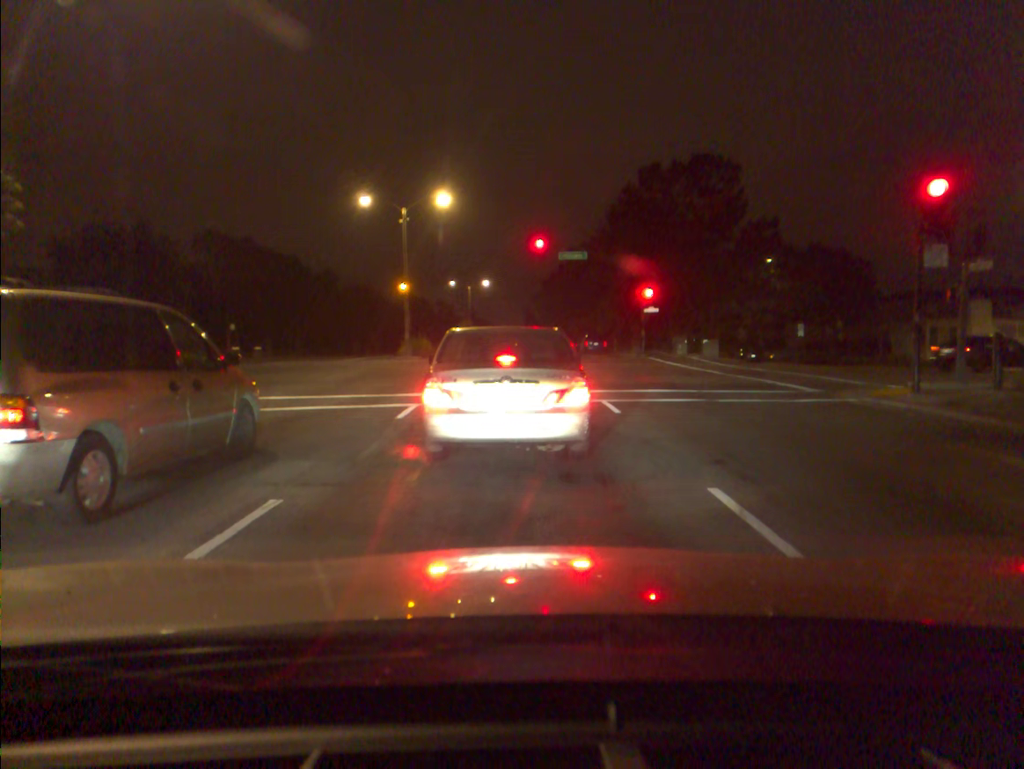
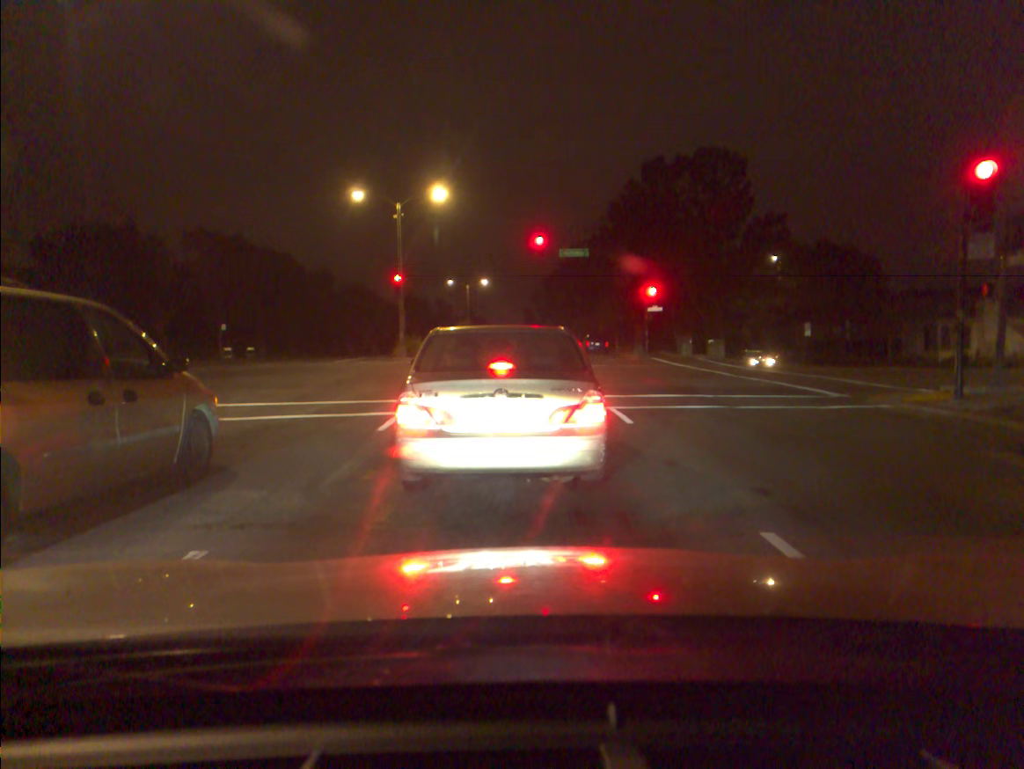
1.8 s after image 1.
(0.0, +1.6) m; 0°
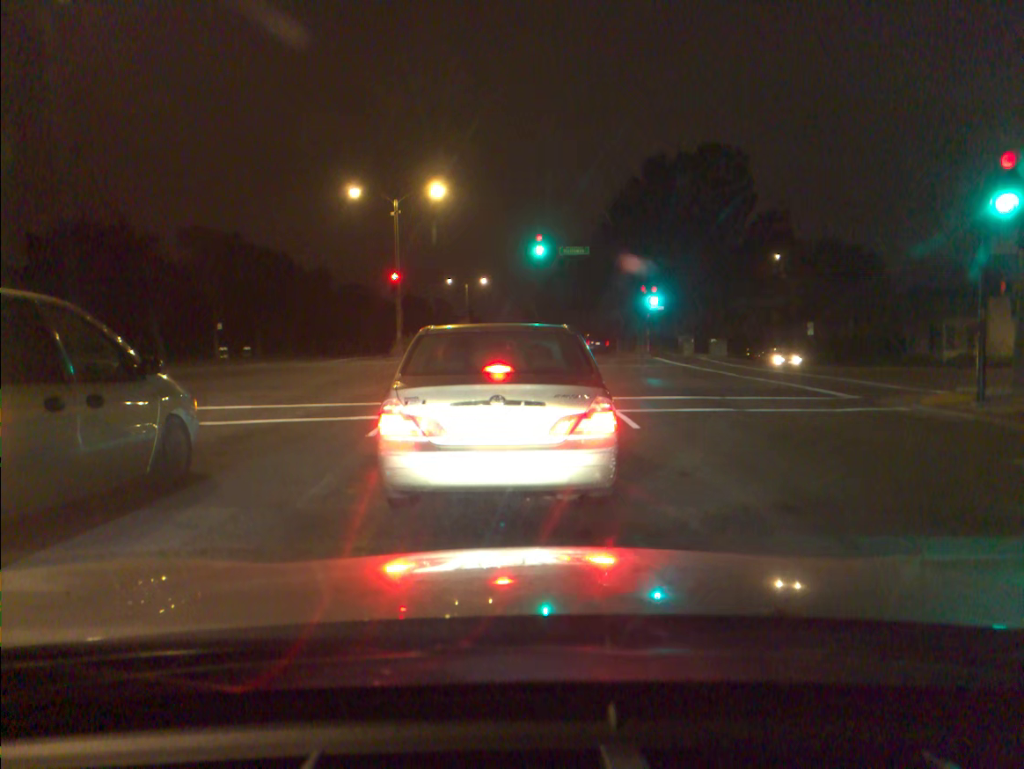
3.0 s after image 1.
(0.0, +0.7) m; 0°
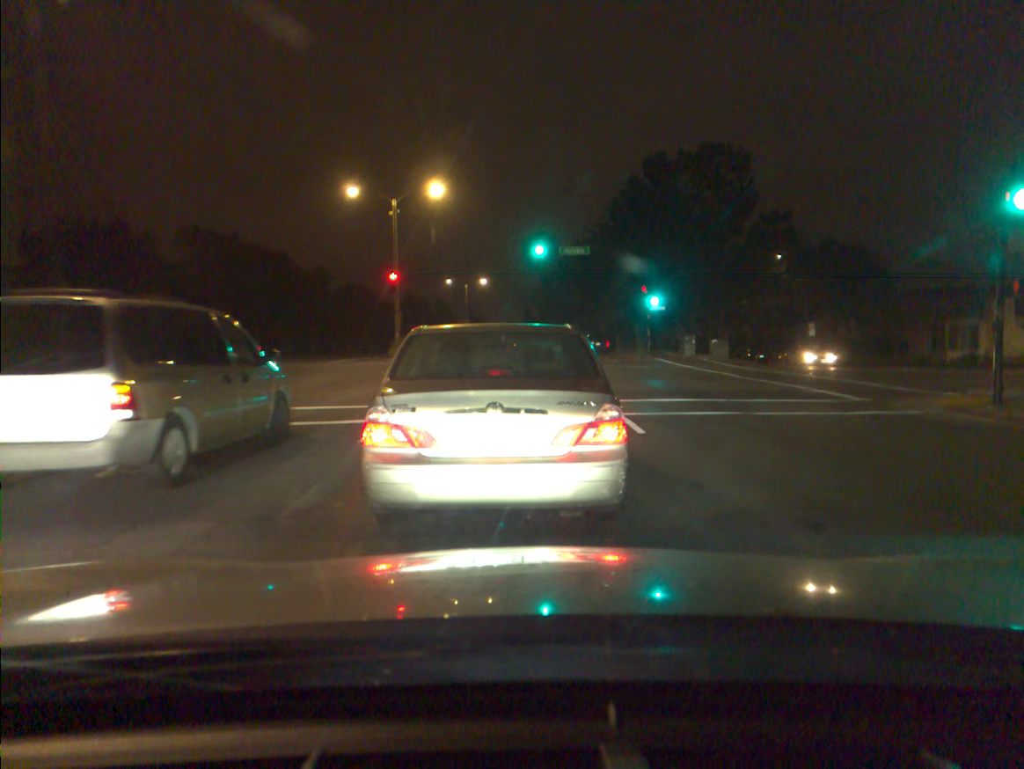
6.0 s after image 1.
(0.0, +0.5) m; 0°
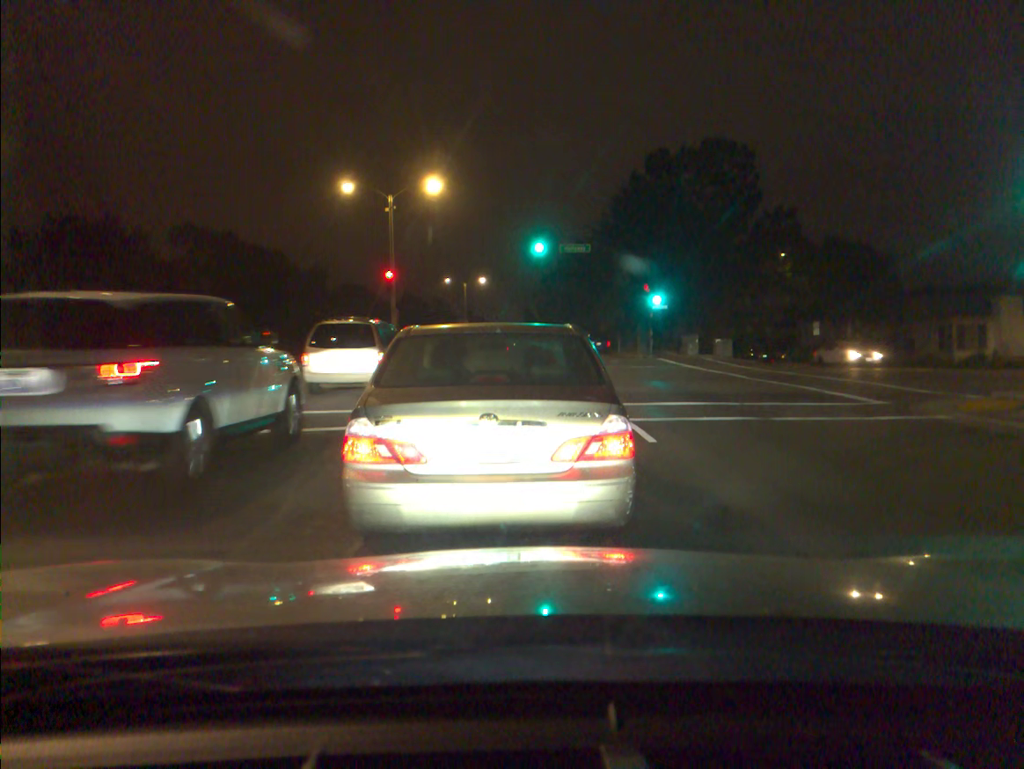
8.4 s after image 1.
(0.0, +0.9) m; 0°
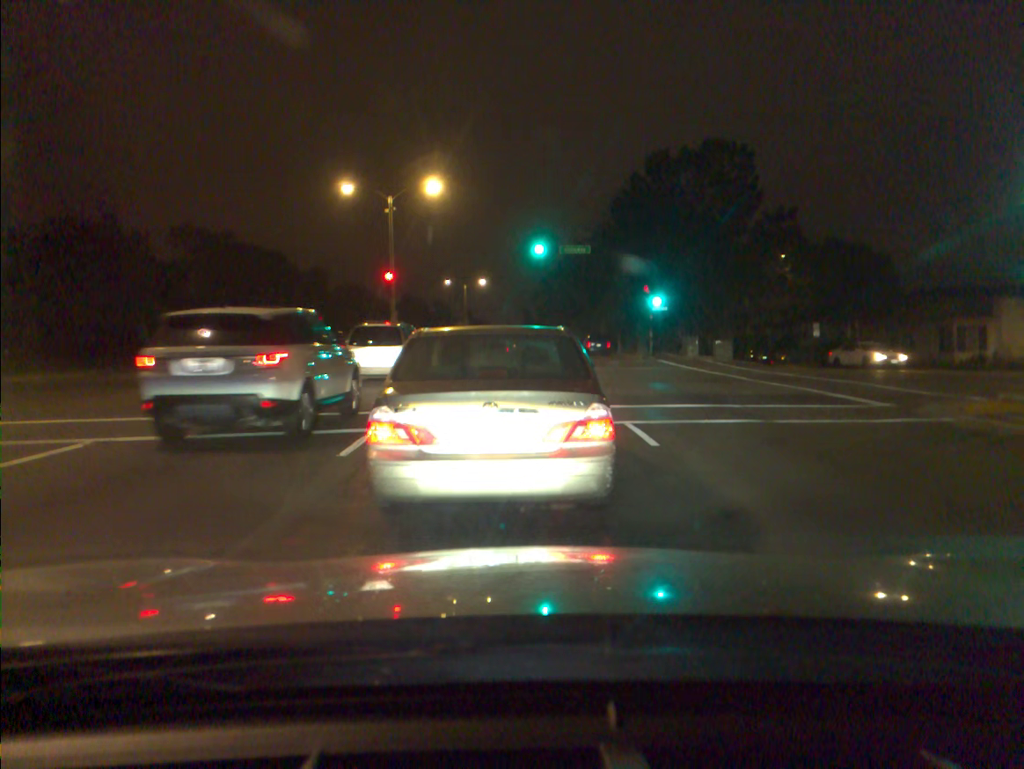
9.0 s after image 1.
(0.0, +0.2) m; 0°
